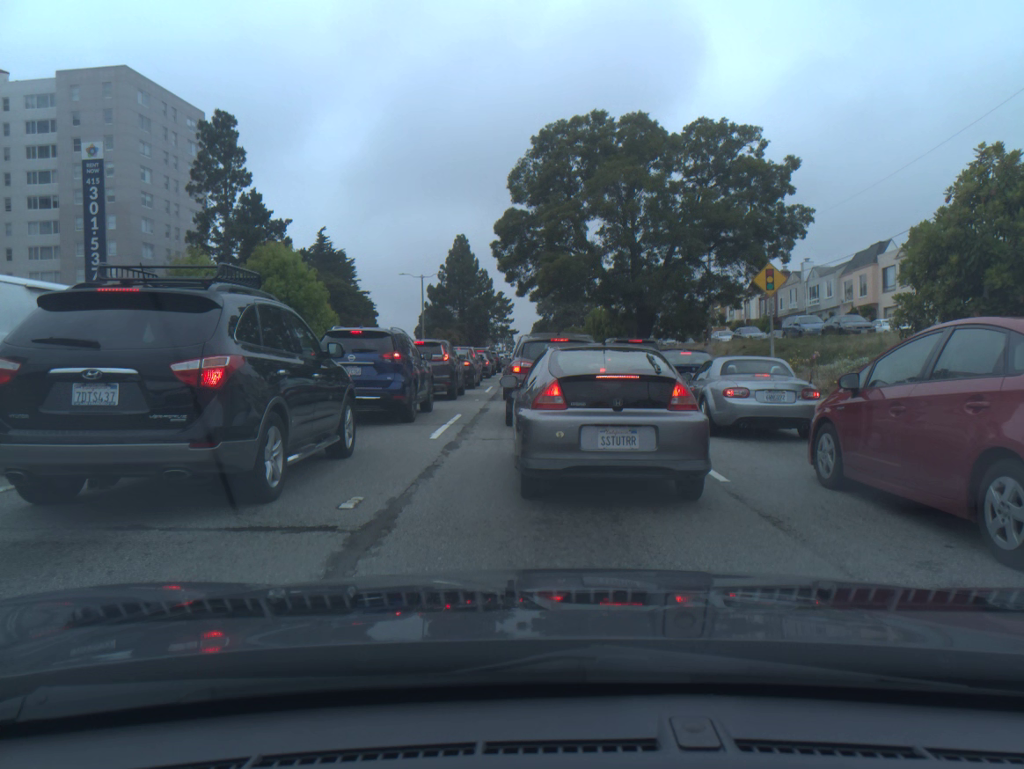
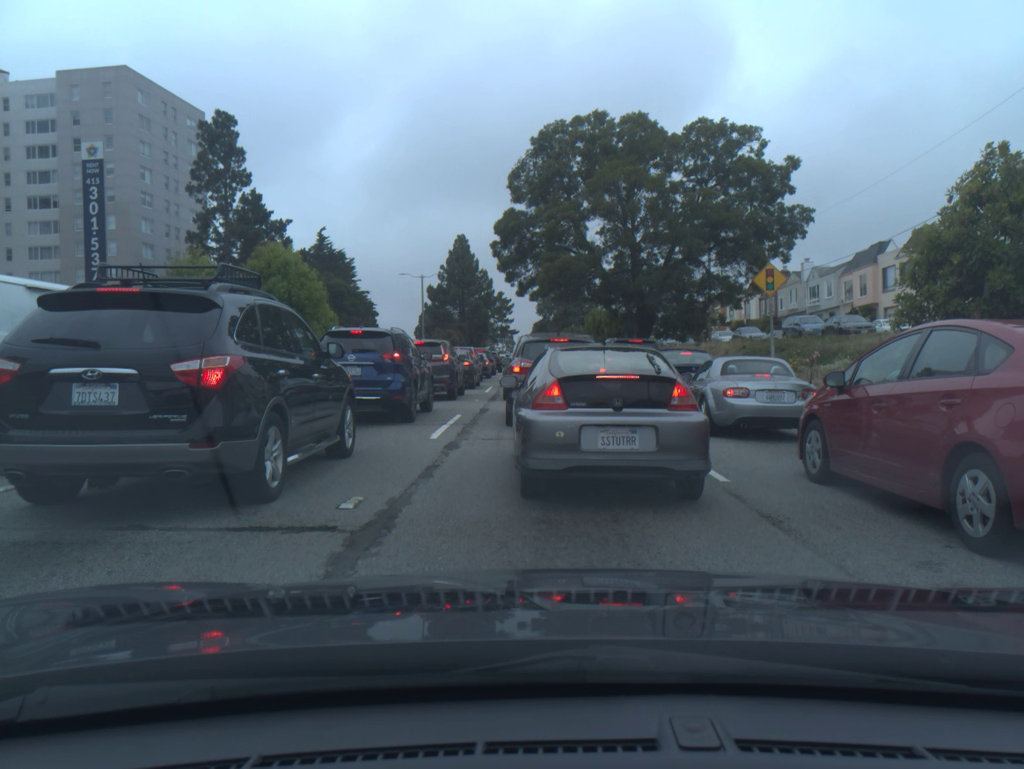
(0.0, 0.0) m; 0°
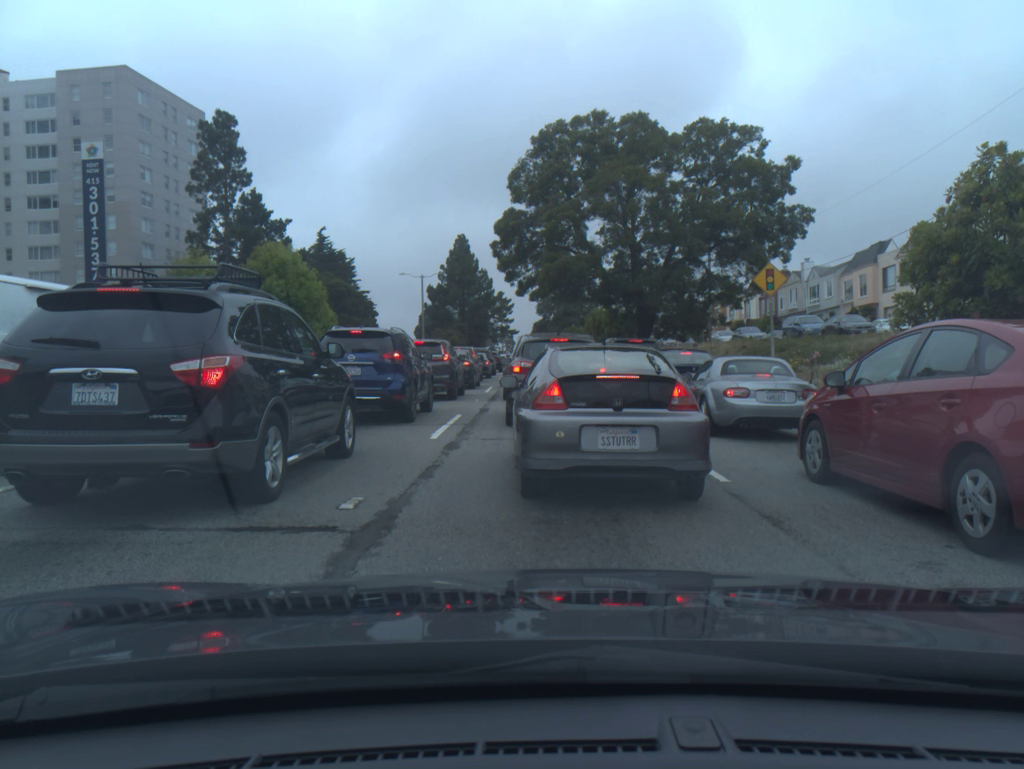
(0.0, 0.0) m; 0°
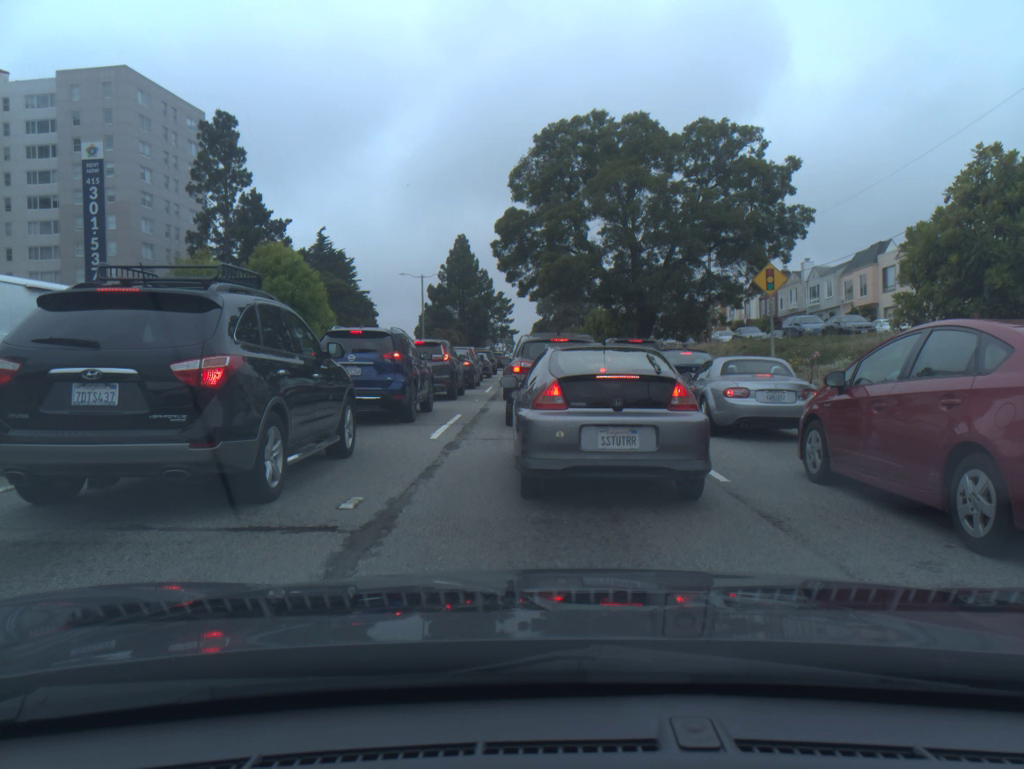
(0.0, 0.0) m; 0°
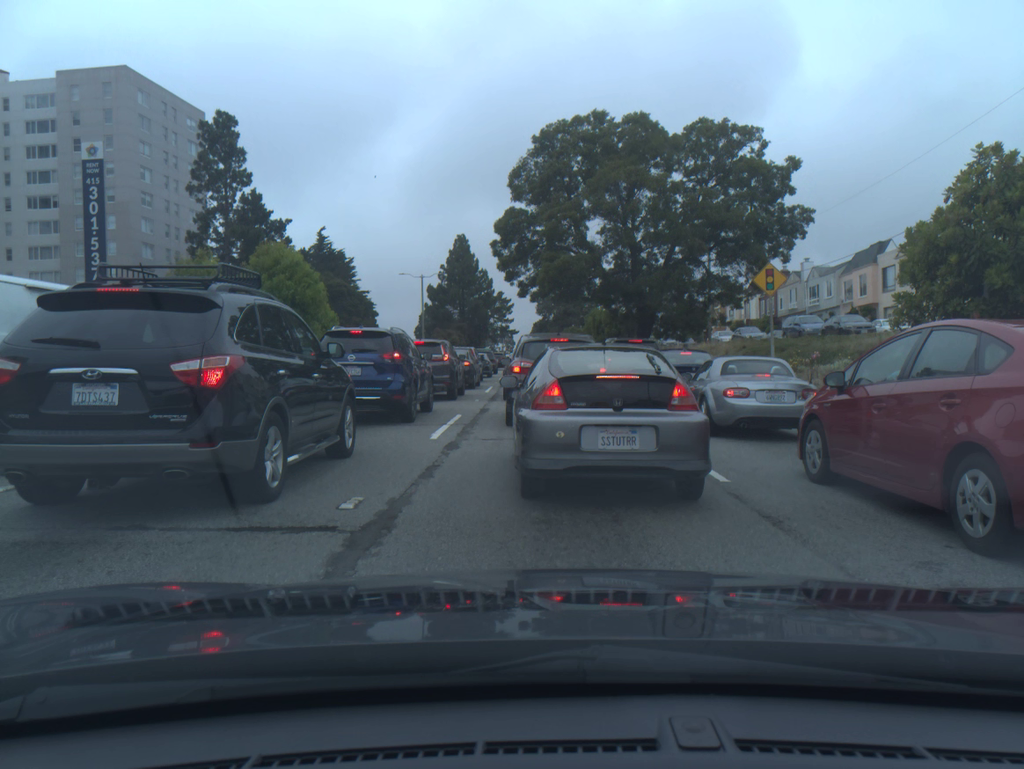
(0.0, 0.0) m; 0°
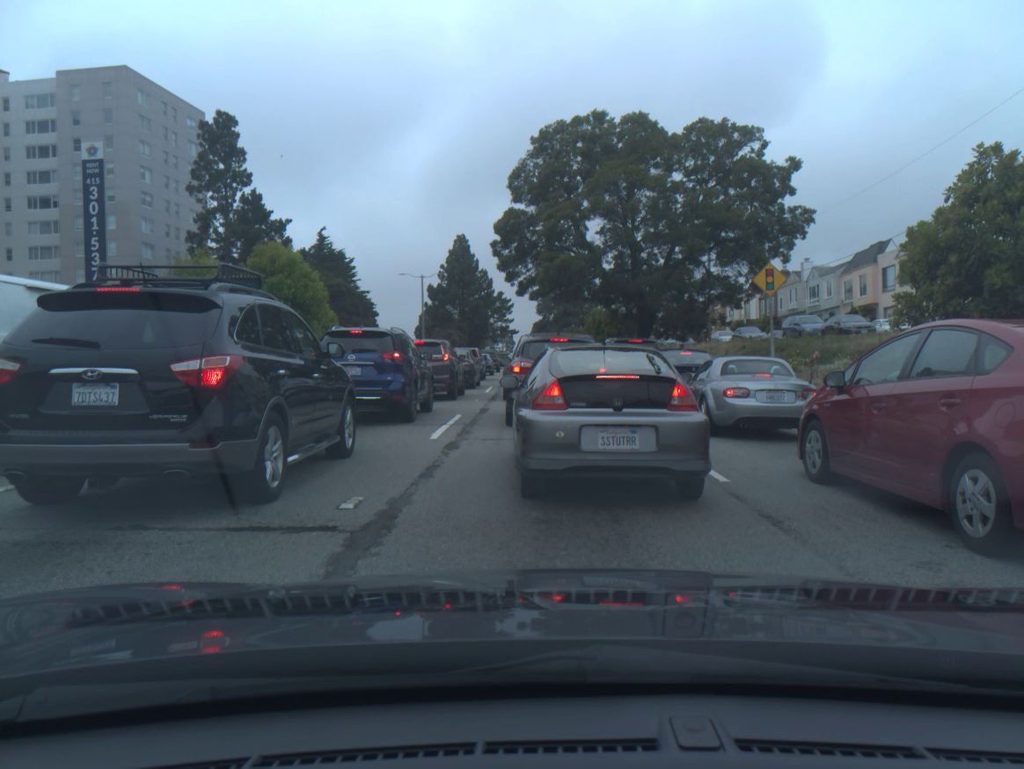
(0.0, 0.0) m; 0°
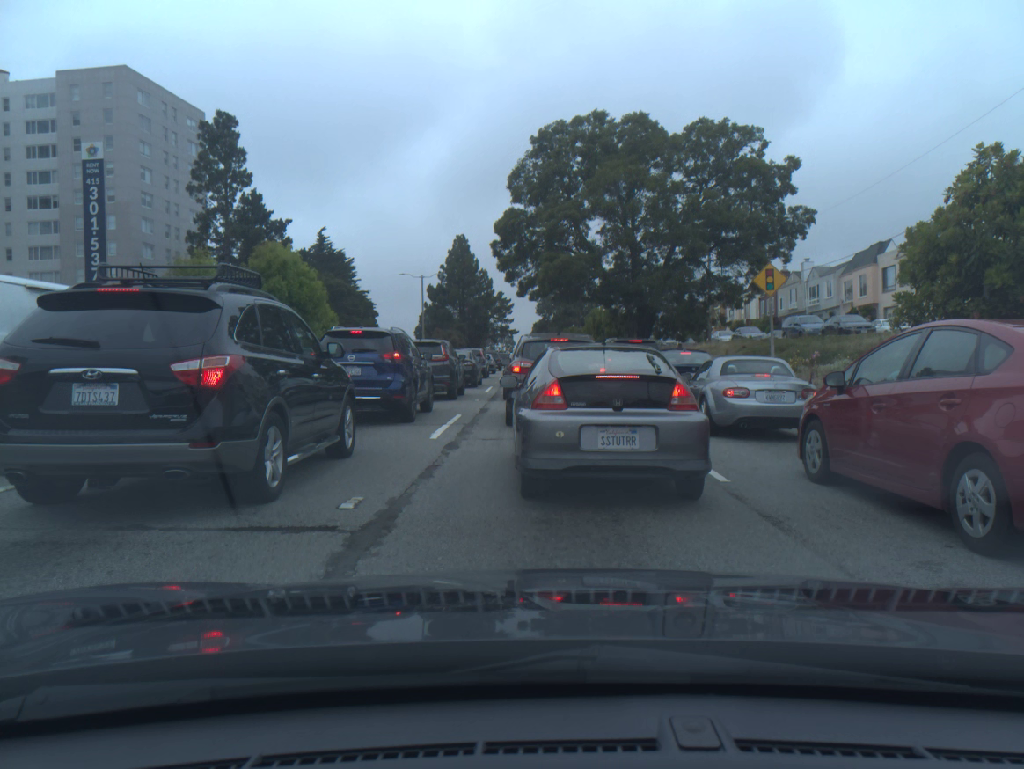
(0.0, 0.0) m; 0°
